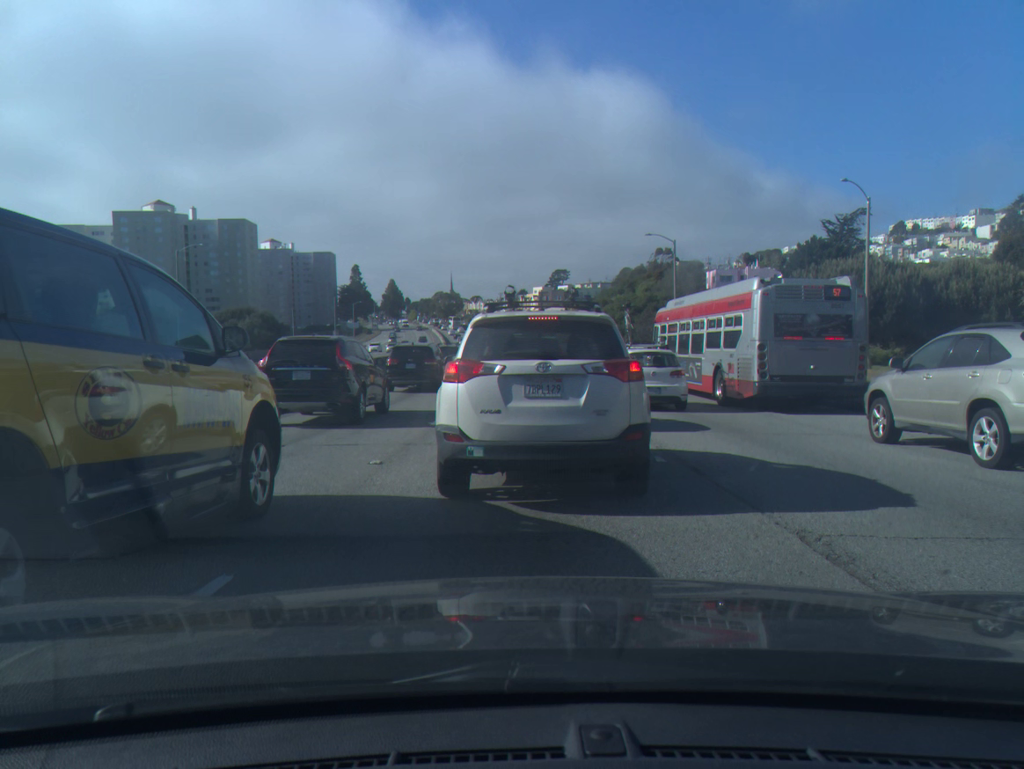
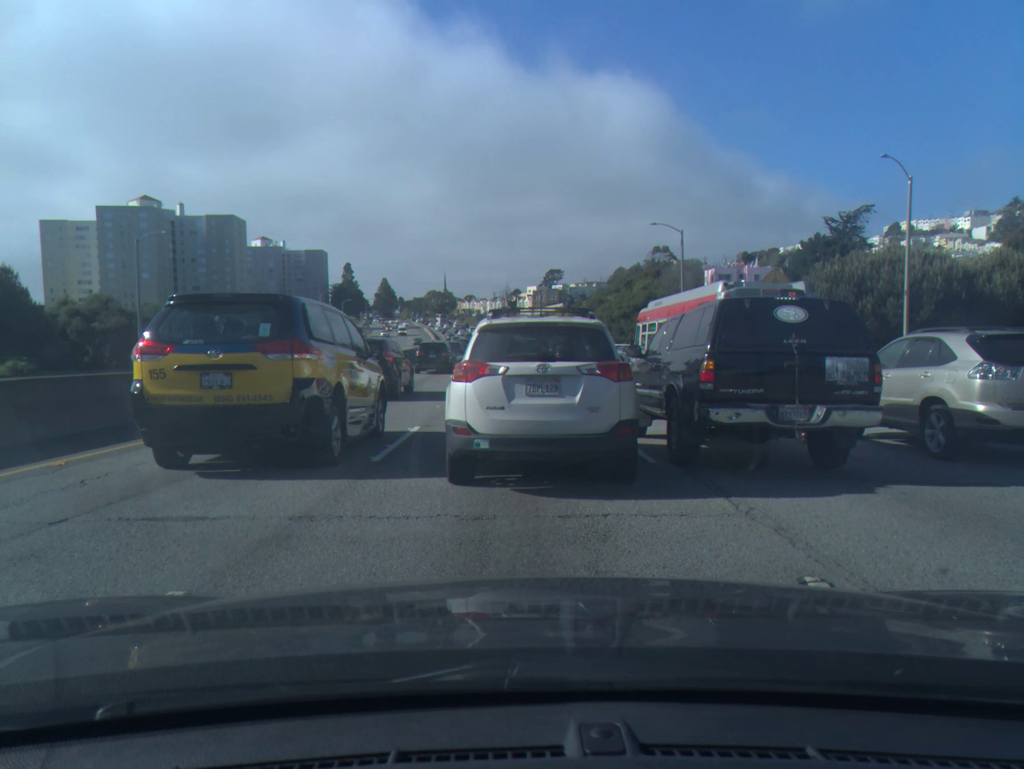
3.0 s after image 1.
(0.0, +5.3) m; 0°
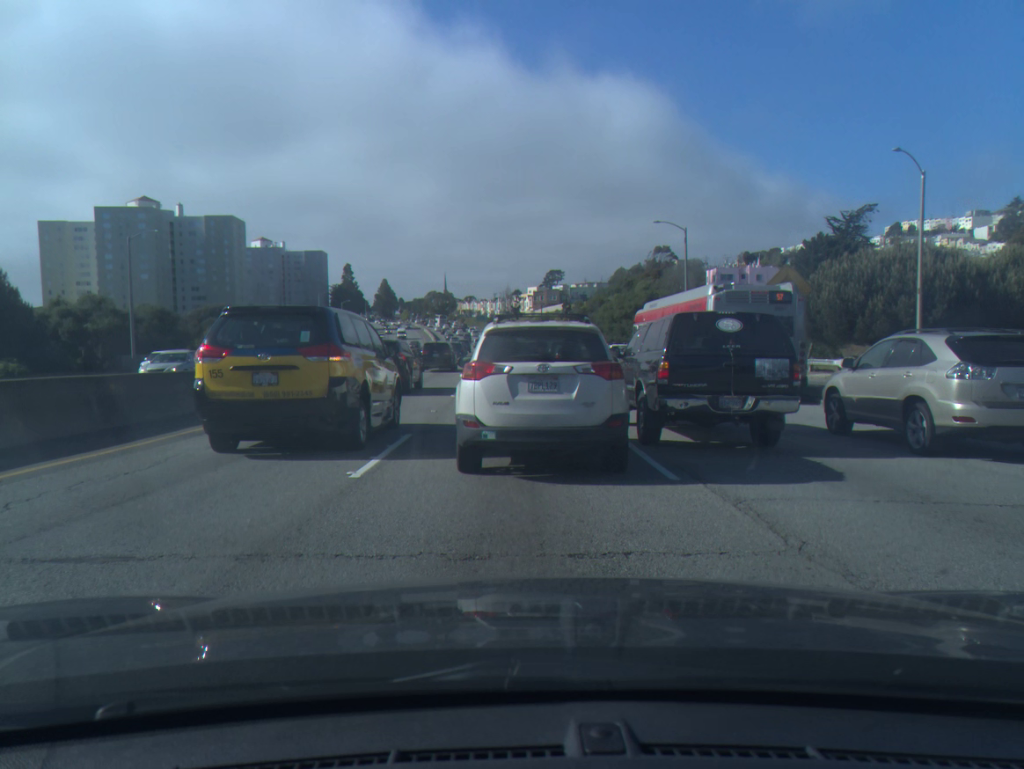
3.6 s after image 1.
(0.0, +1.2) m; 0°
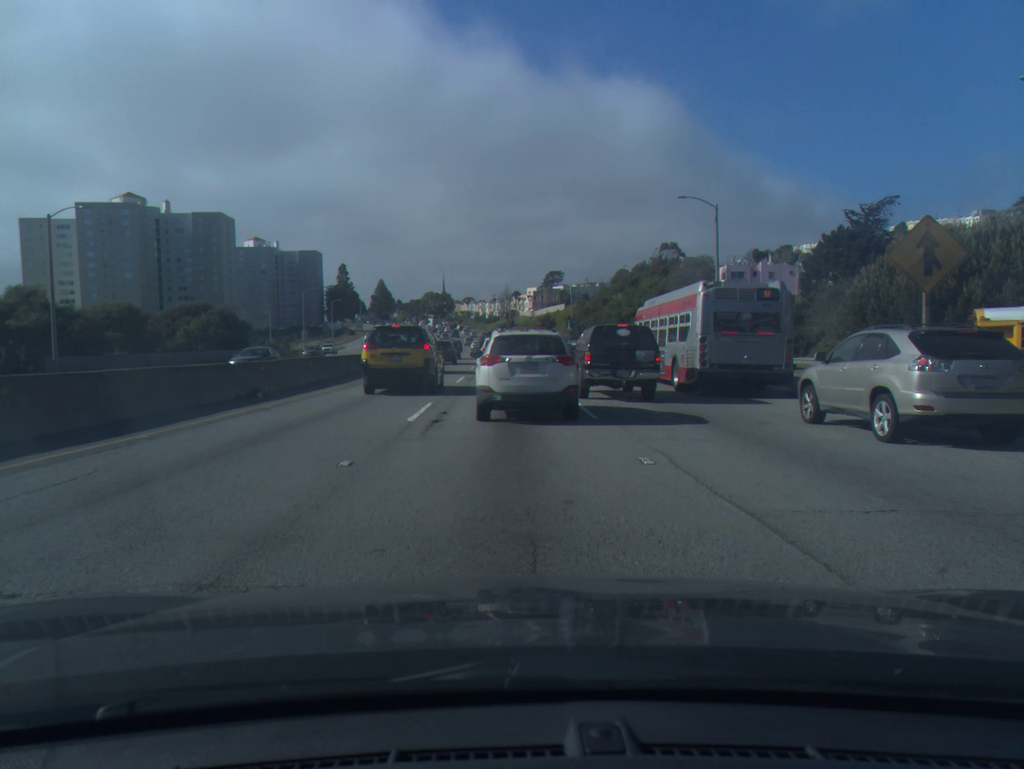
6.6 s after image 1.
(0.0, +8.7) m; 0°
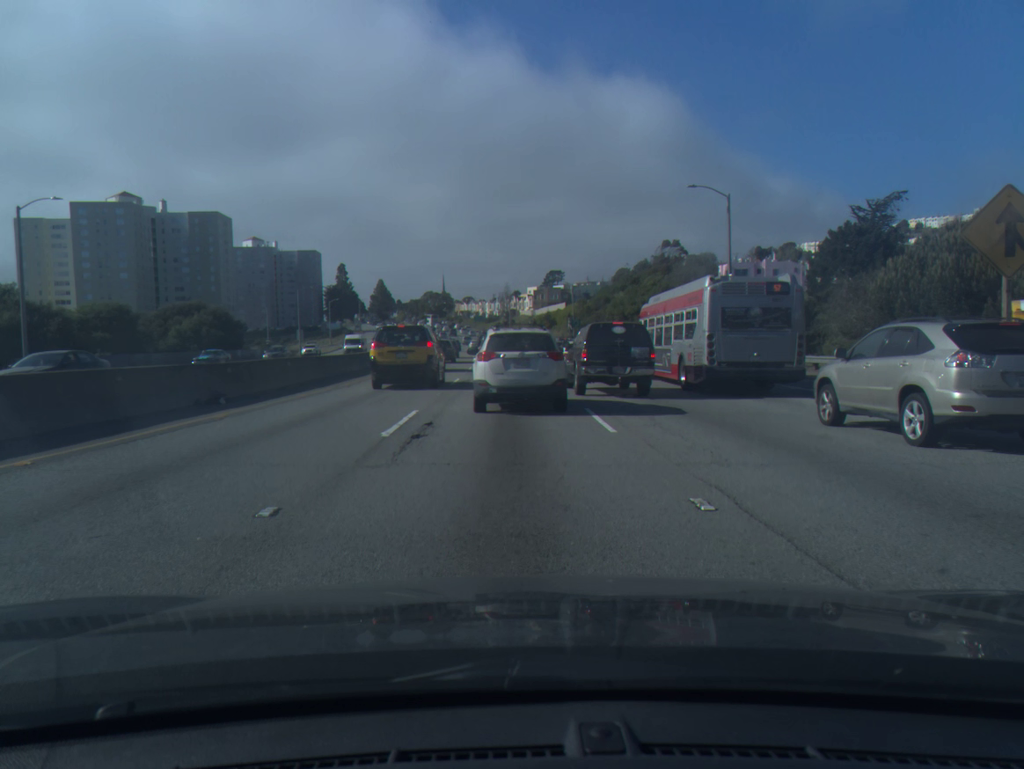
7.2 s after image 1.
(0.0, +2.7) m; 0°
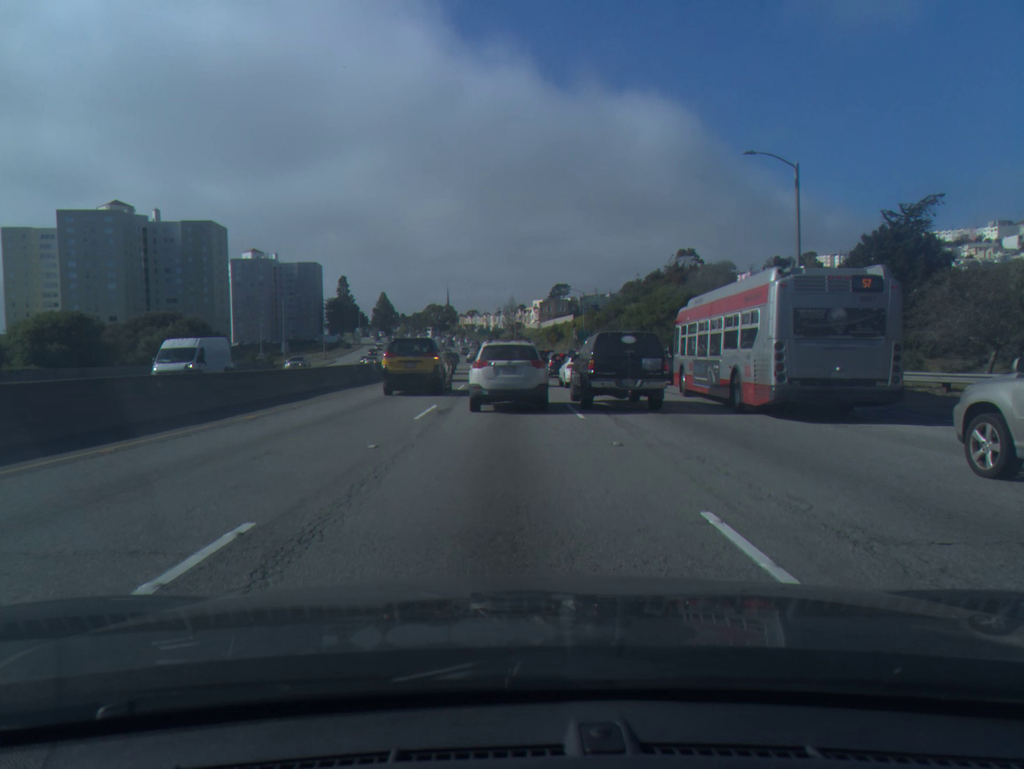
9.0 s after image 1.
(0.0, +9.8) m; 0°
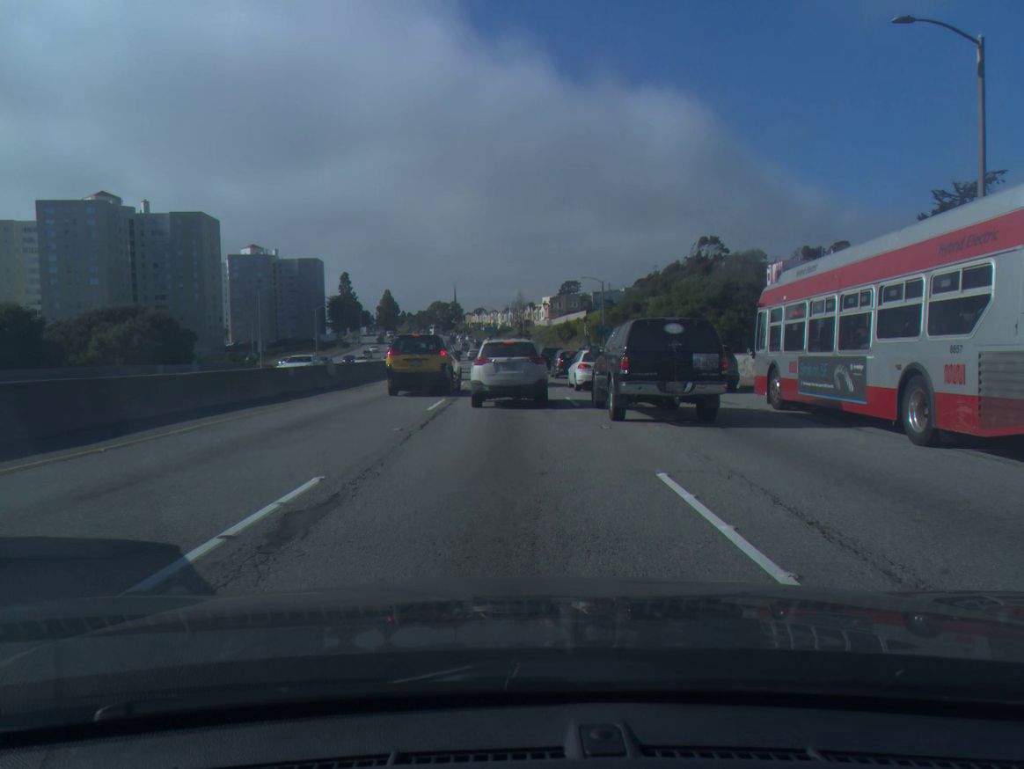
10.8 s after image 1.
(-0.1, +12.4) m; -1°
